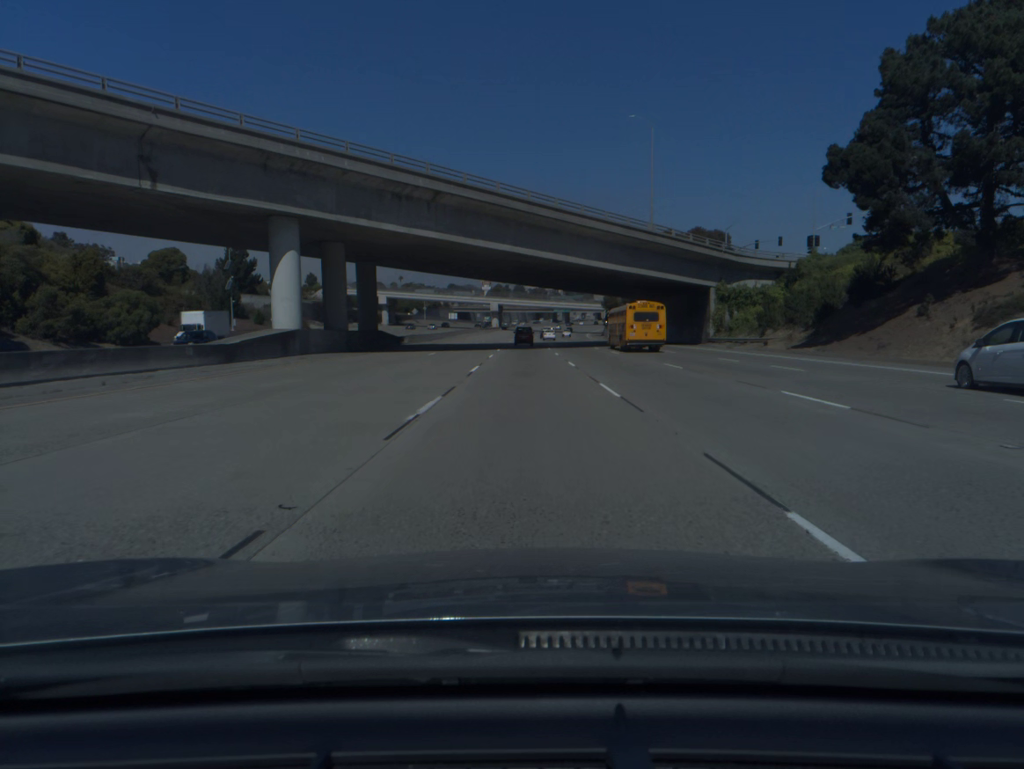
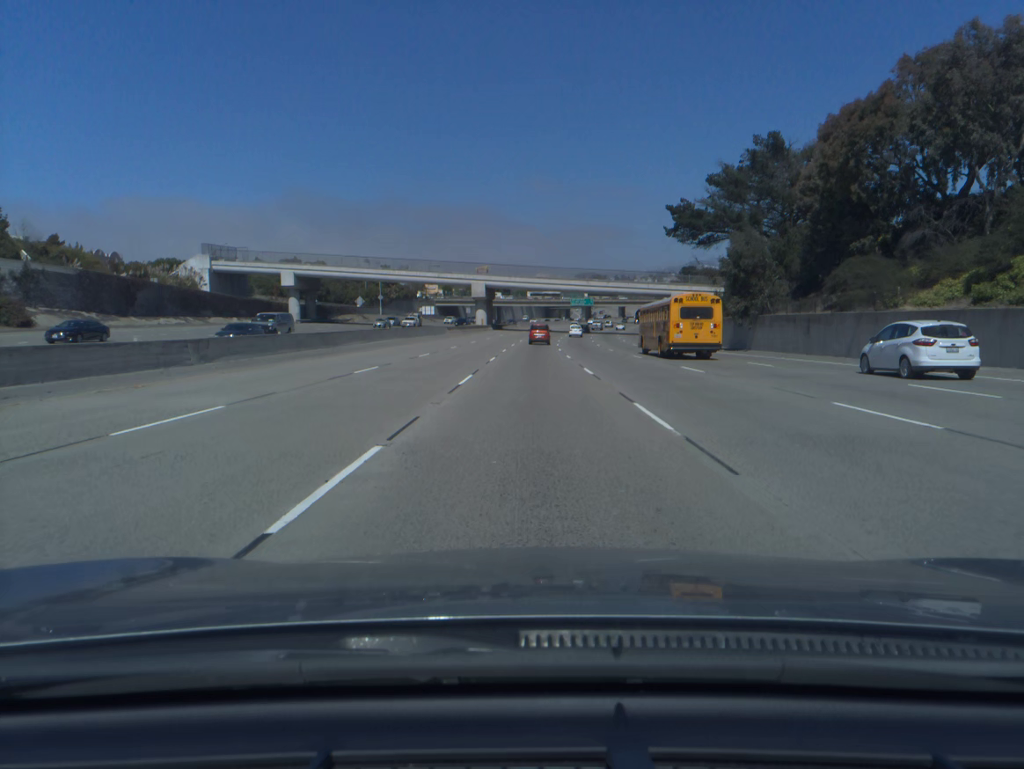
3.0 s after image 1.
(-0.7, +91.5) m; -1°
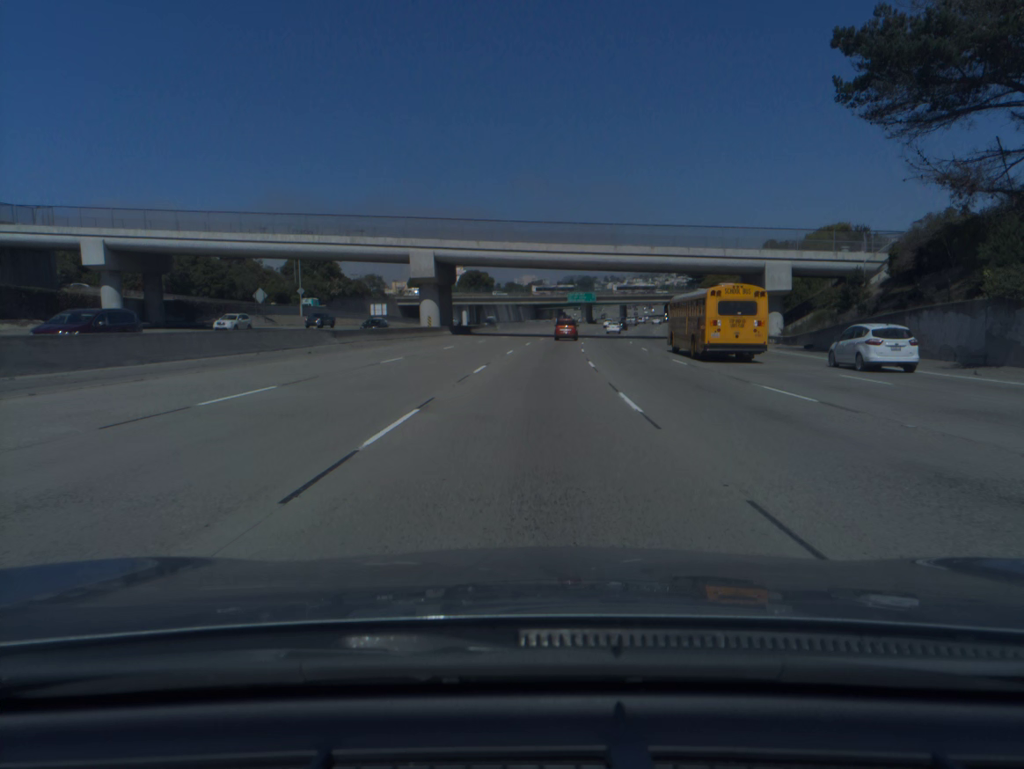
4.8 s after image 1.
(+0.2, +53.9) m; +1°
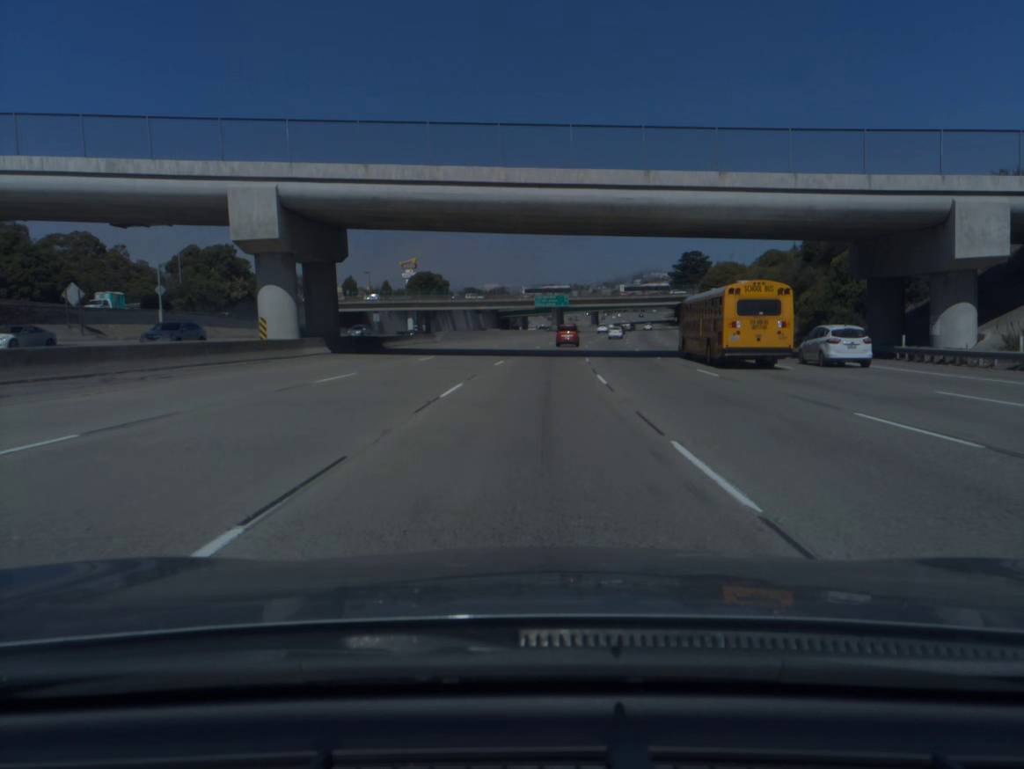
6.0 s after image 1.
(+0.7, +35.6) m; +3°
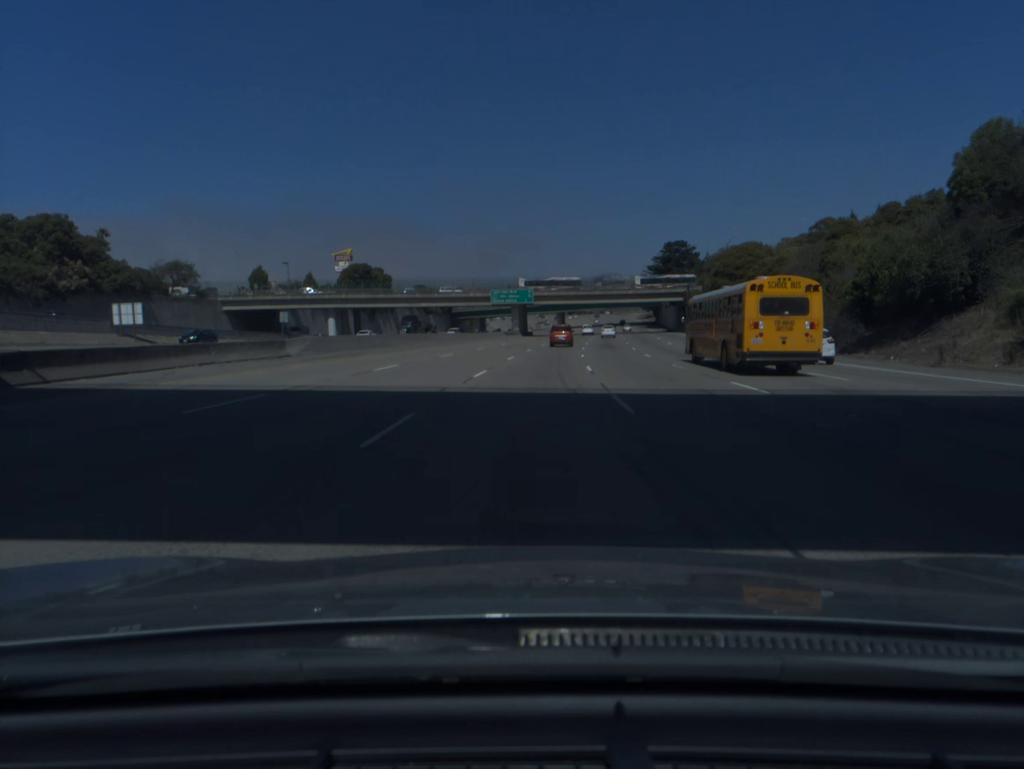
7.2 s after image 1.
(+0.9, +35.3) m; +3°
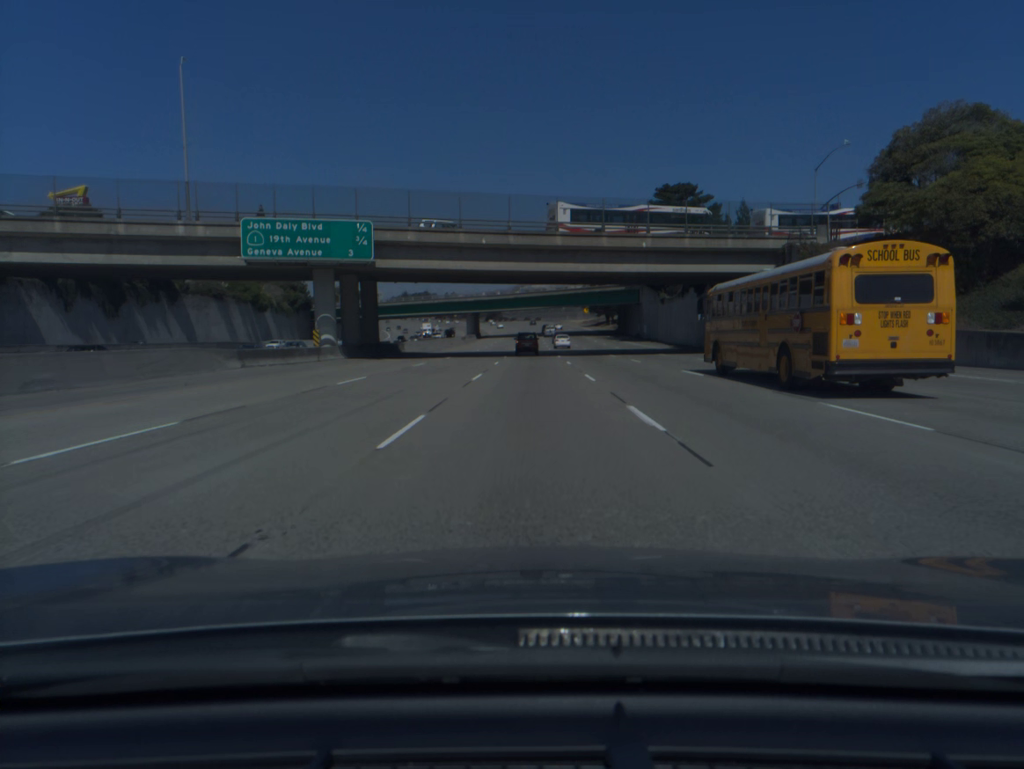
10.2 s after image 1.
(+4.9, +88.9) m; +6°
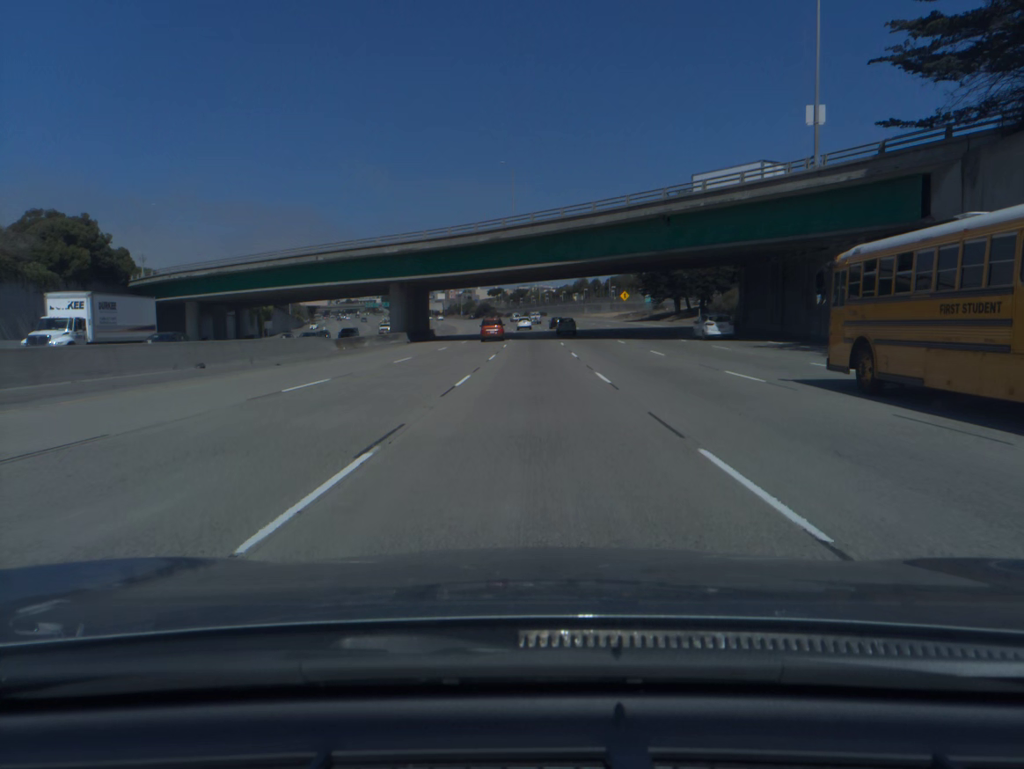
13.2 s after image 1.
(+0.1, +89.8) m; 0°
